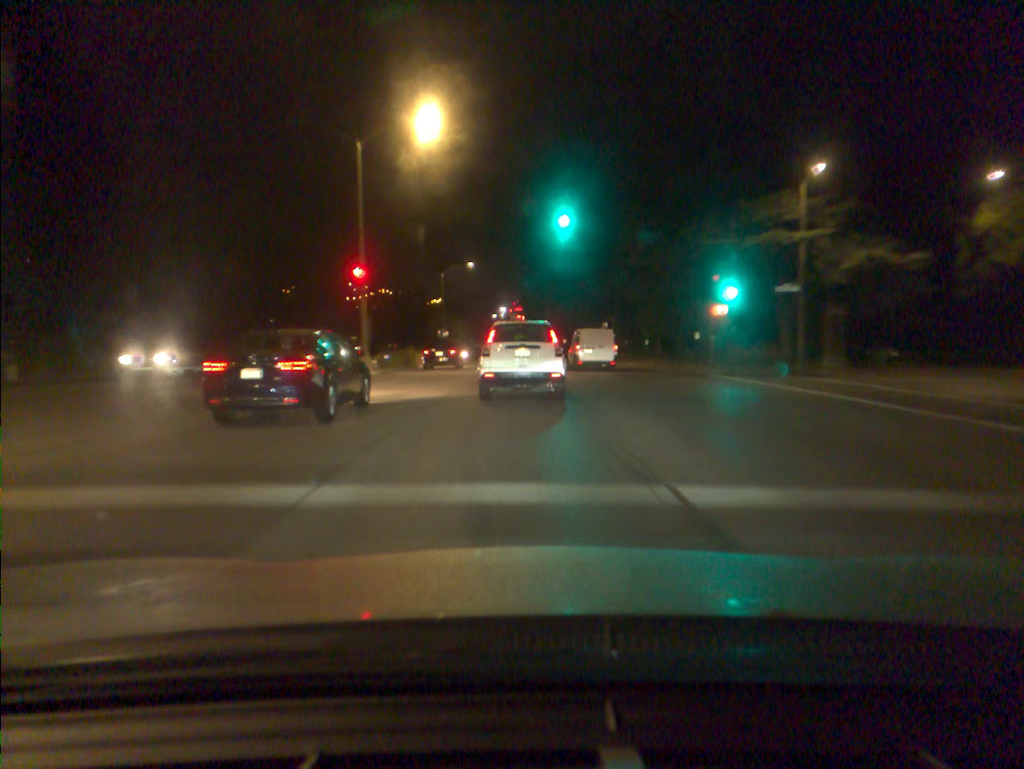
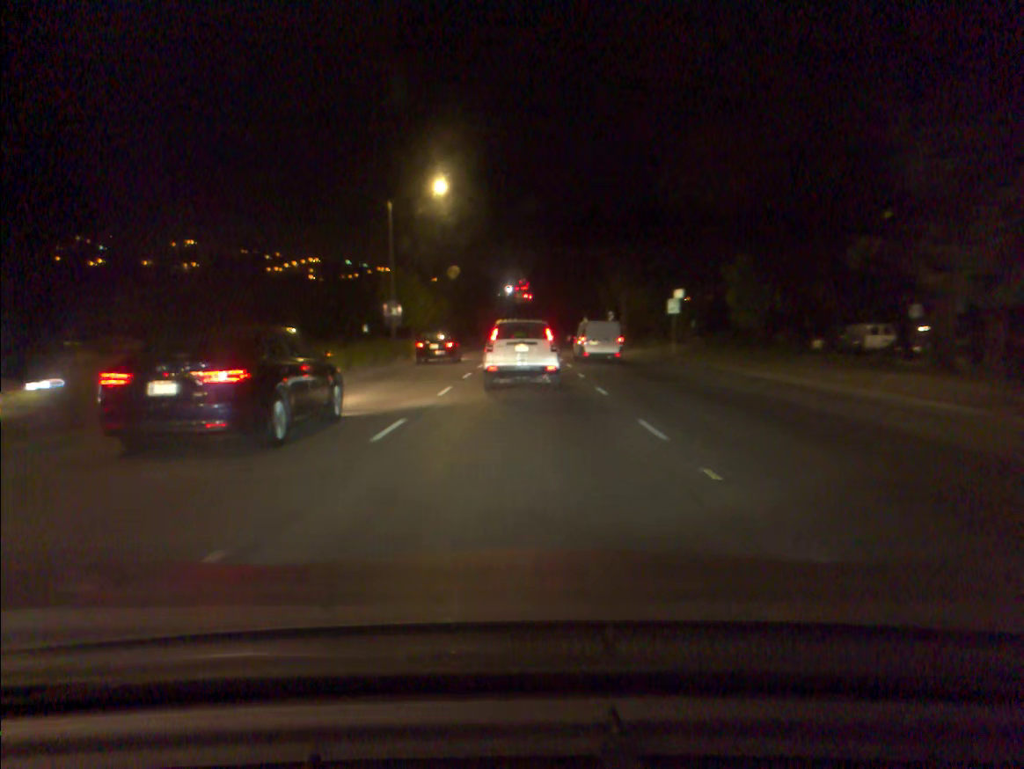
(-0.2, +32.1) m; -1°
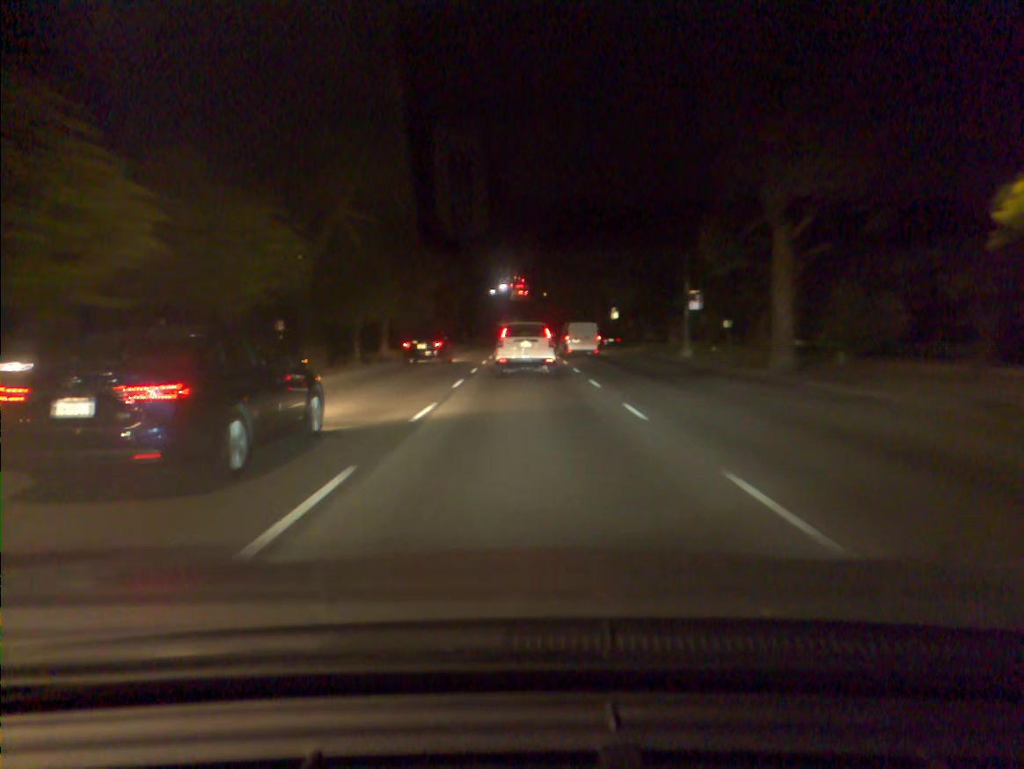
(+0.1, +41.5) m; +1°
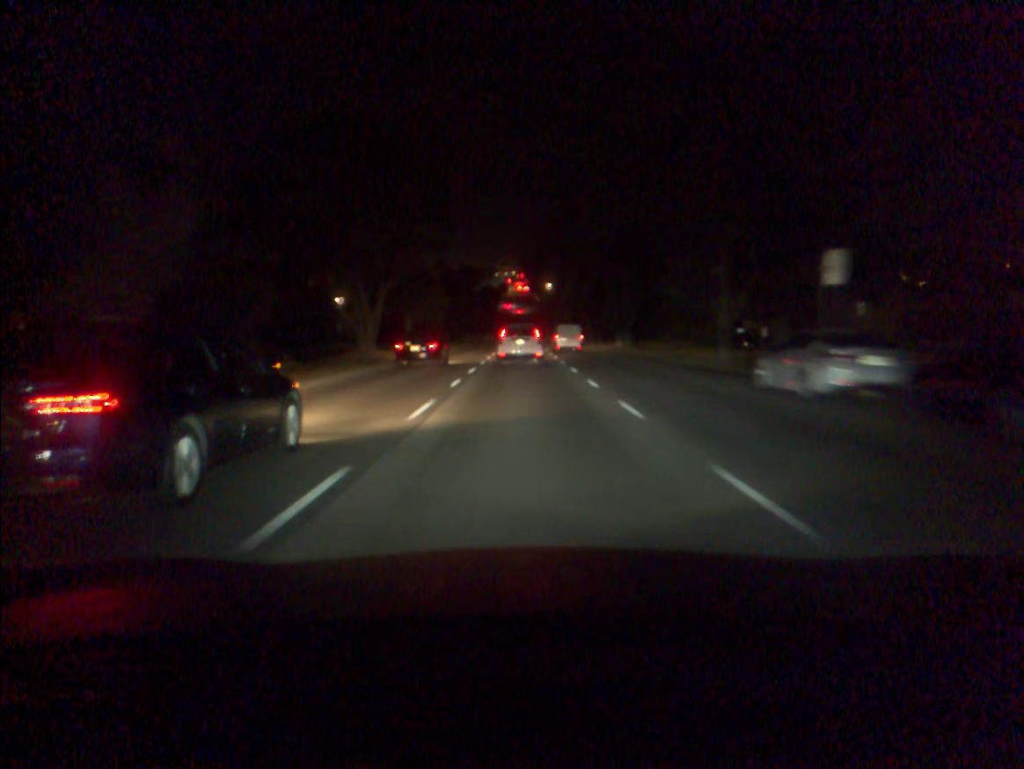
(0.0, +51.2) m; 0°
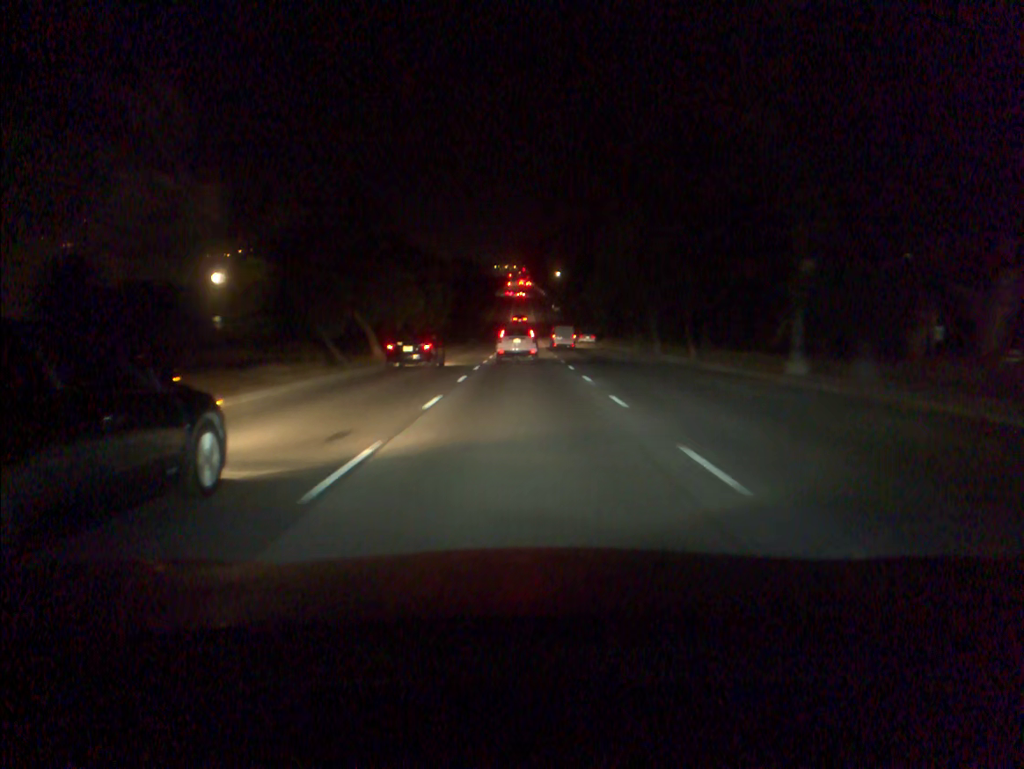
(0.0, +41.8) m; 0°
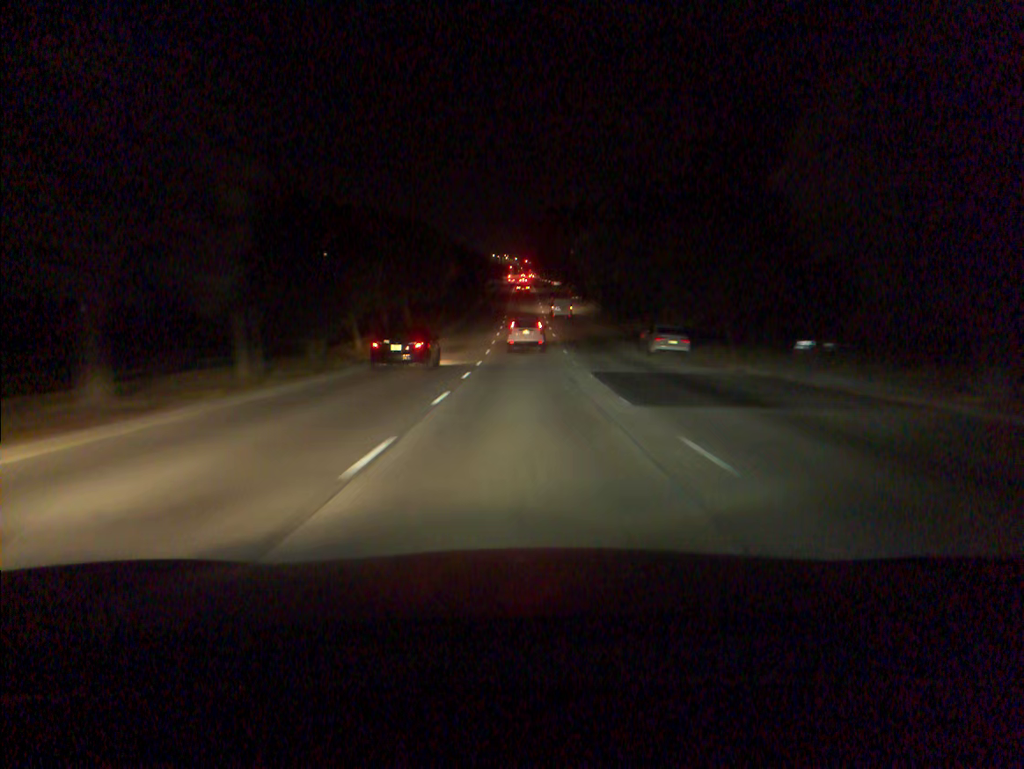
(0.0, +43.1) m; 0°
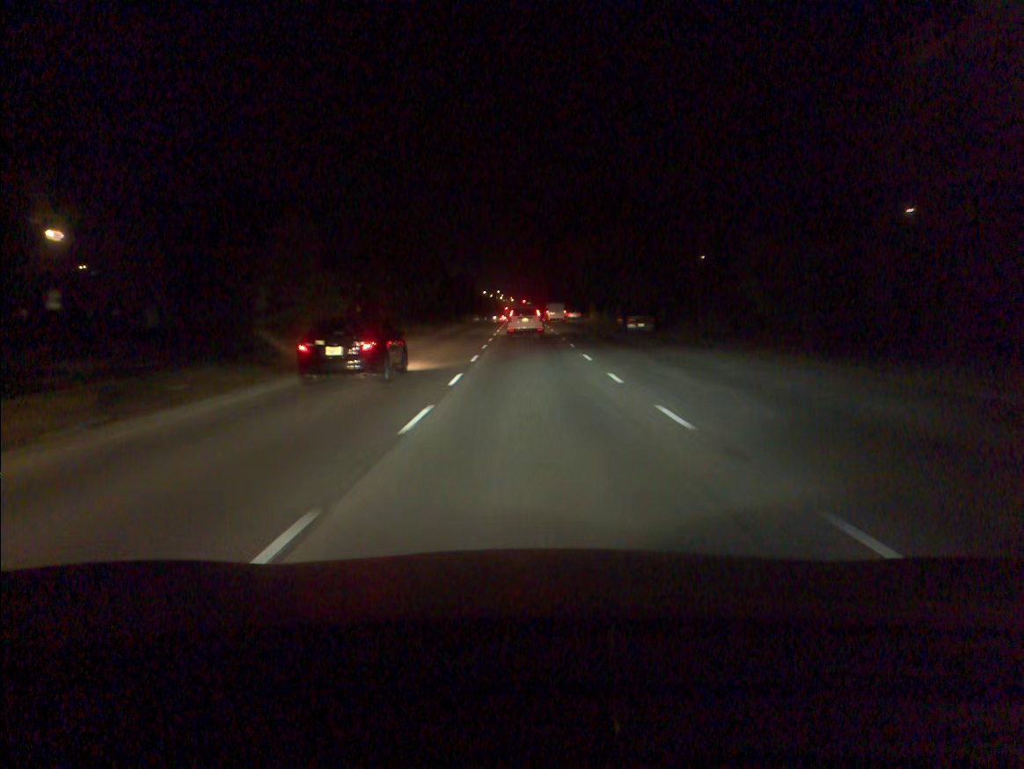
(0.0, +55.2) m; 0°
